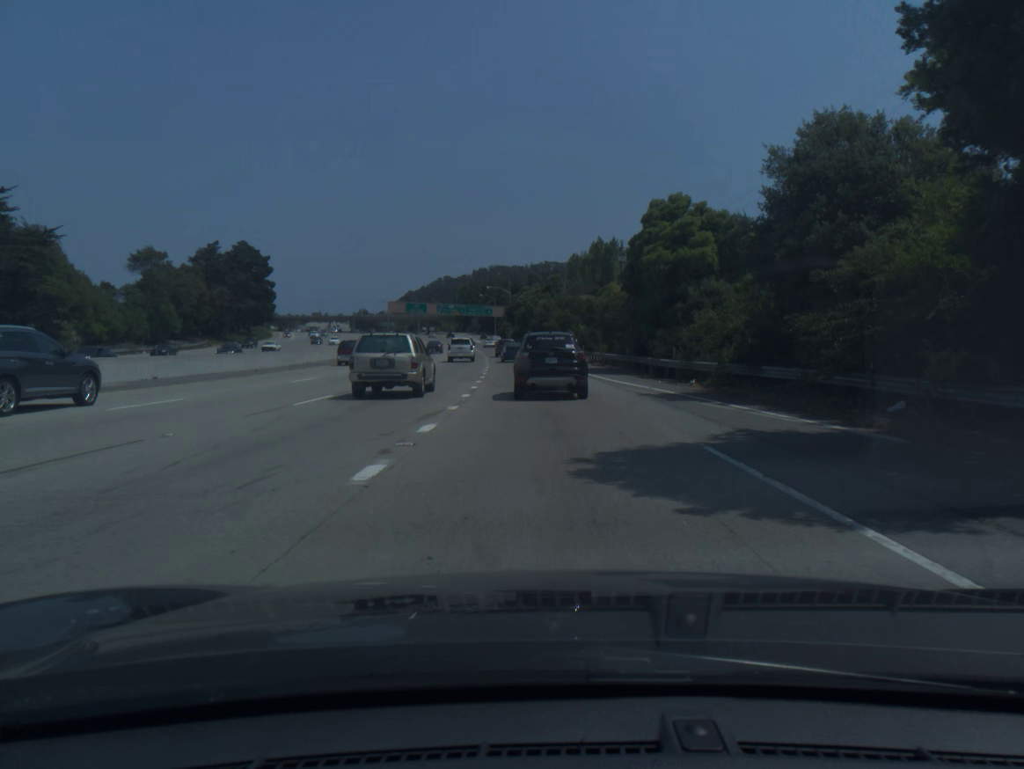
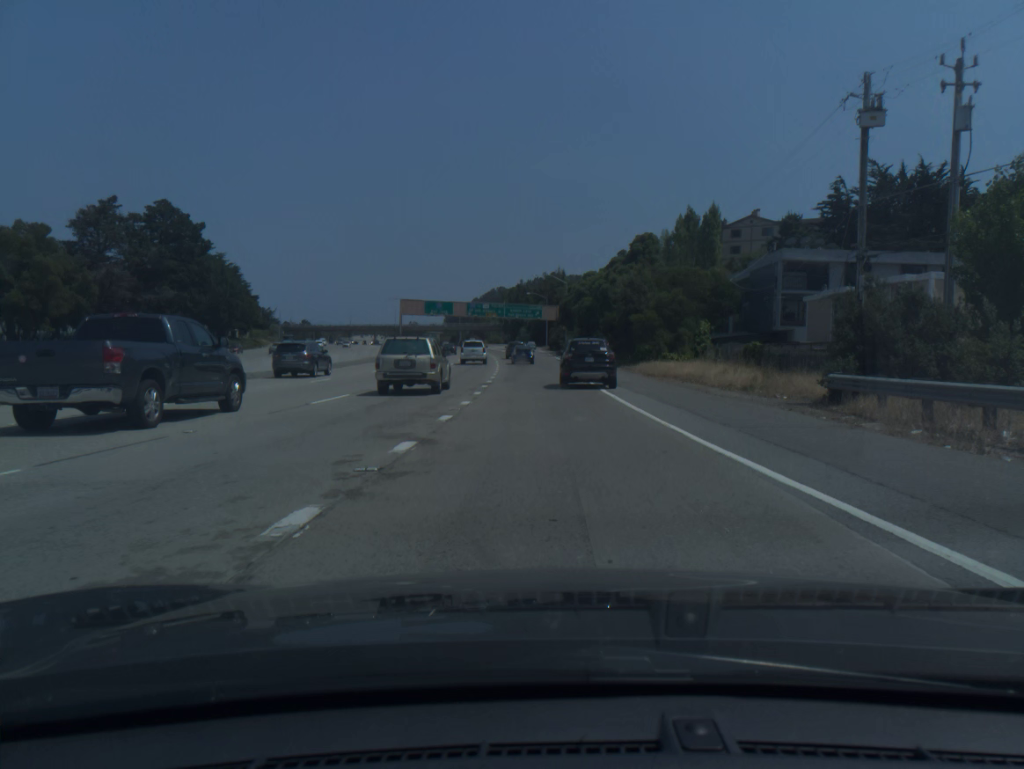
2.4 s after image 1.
(-2.2, +56.3) m; -4°
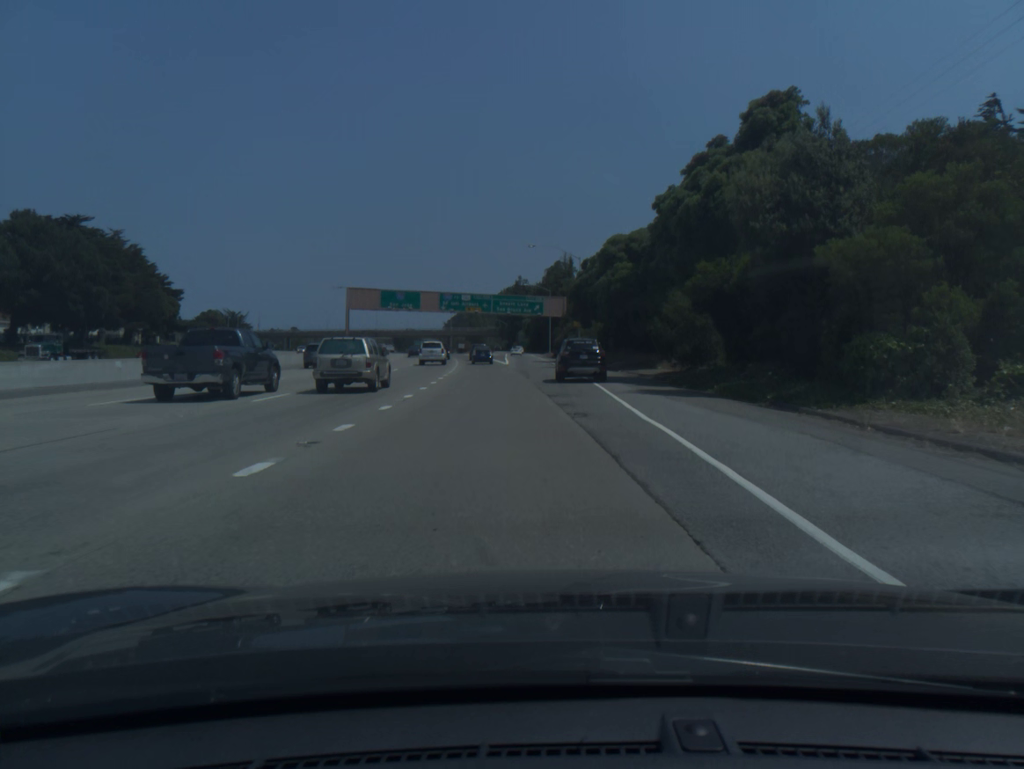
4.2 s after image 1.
(+0.1, +42.2) m; 0°
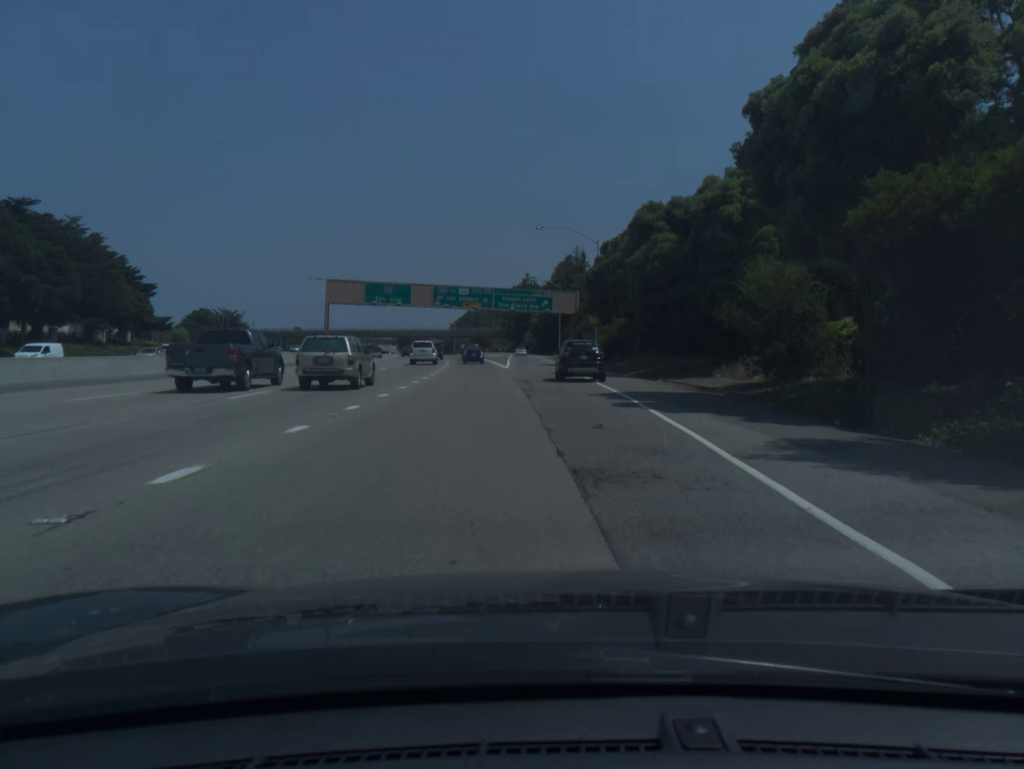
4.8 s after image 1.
(-0.1, +14.1) m; -1°
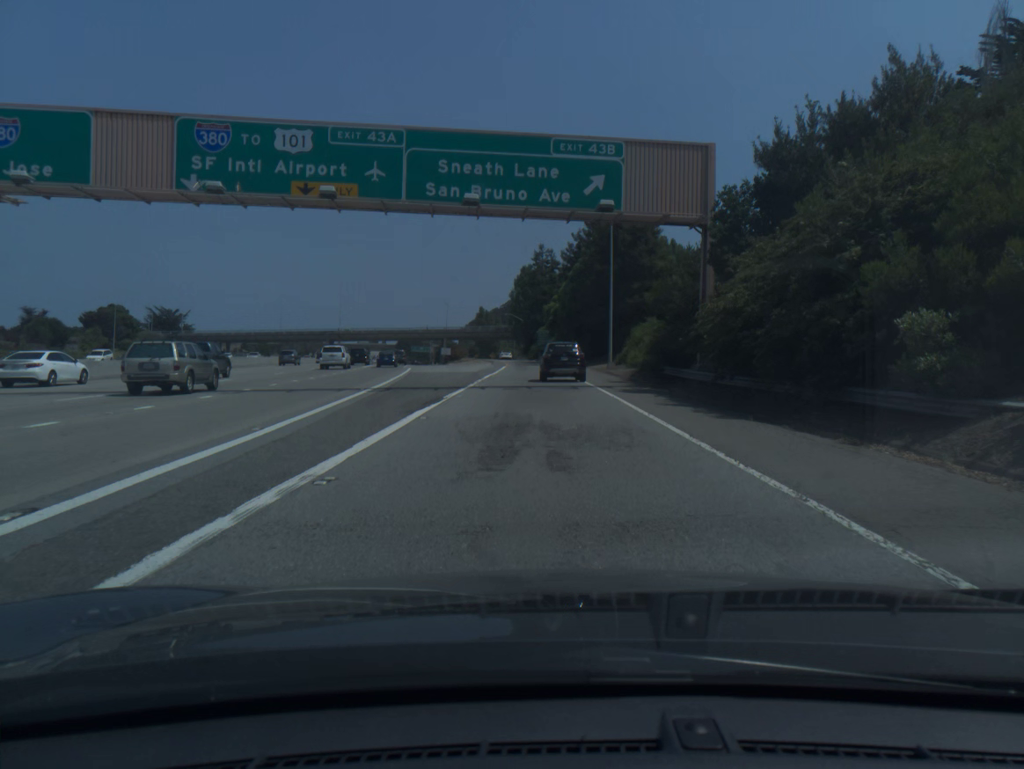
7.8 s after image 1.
(-0.9, +69.9) m; -1°
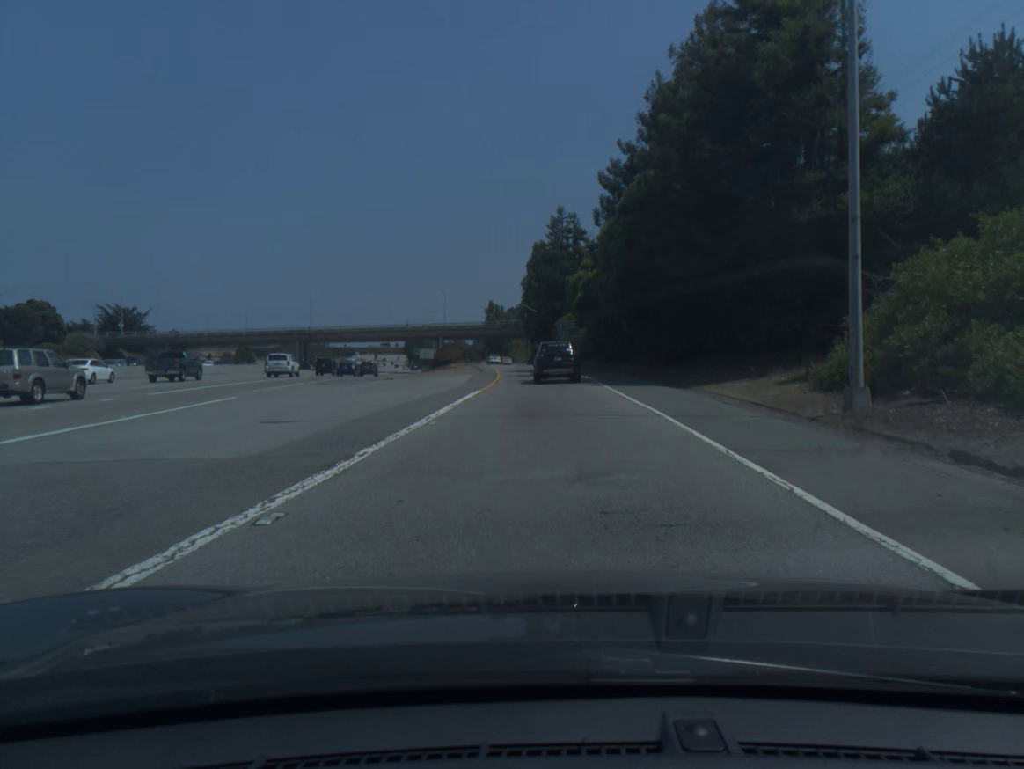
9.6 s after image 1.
(-0.4, +41.6) m; -1°
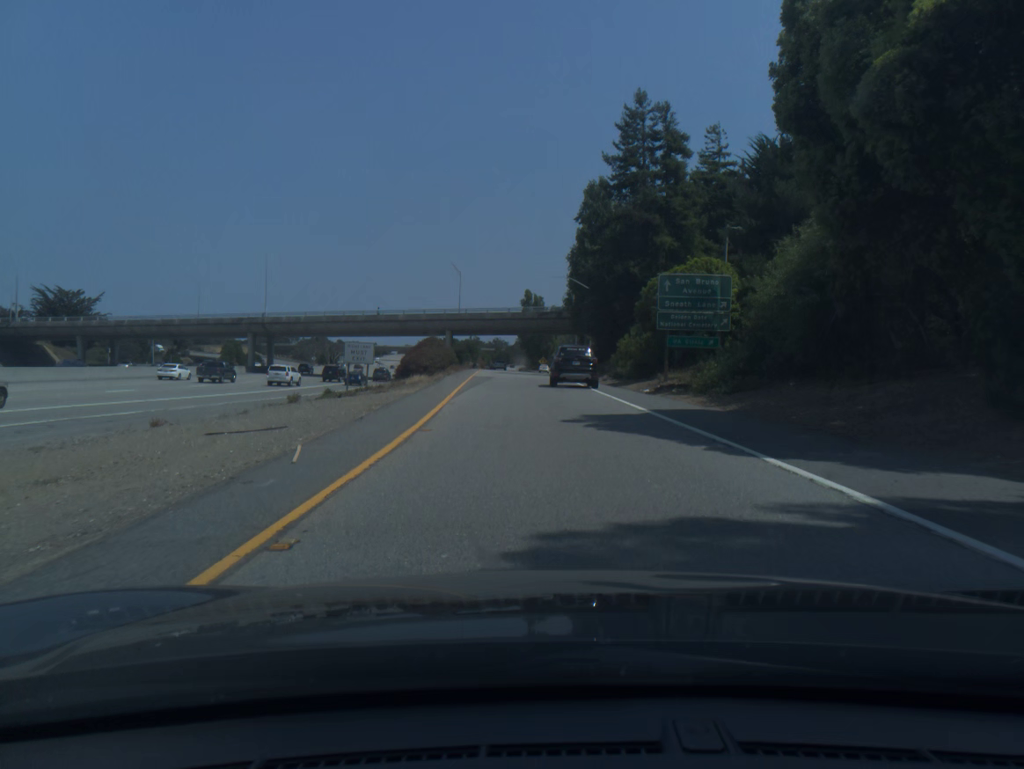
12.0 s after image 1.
(-1.3, +52.5) m; -3°
